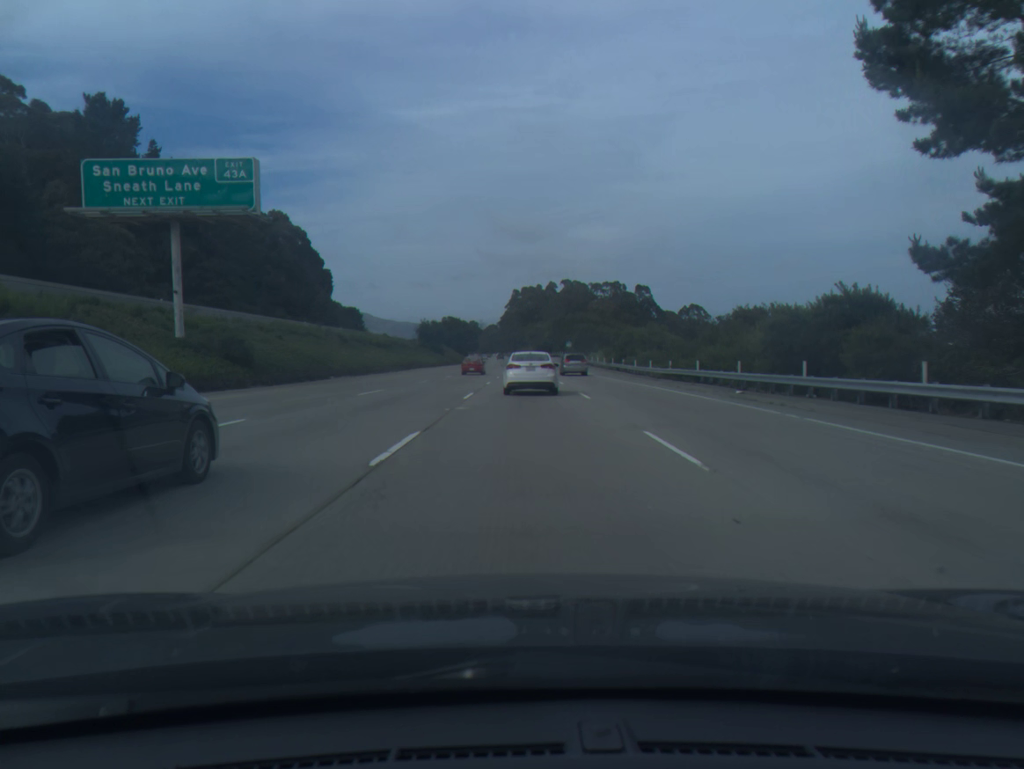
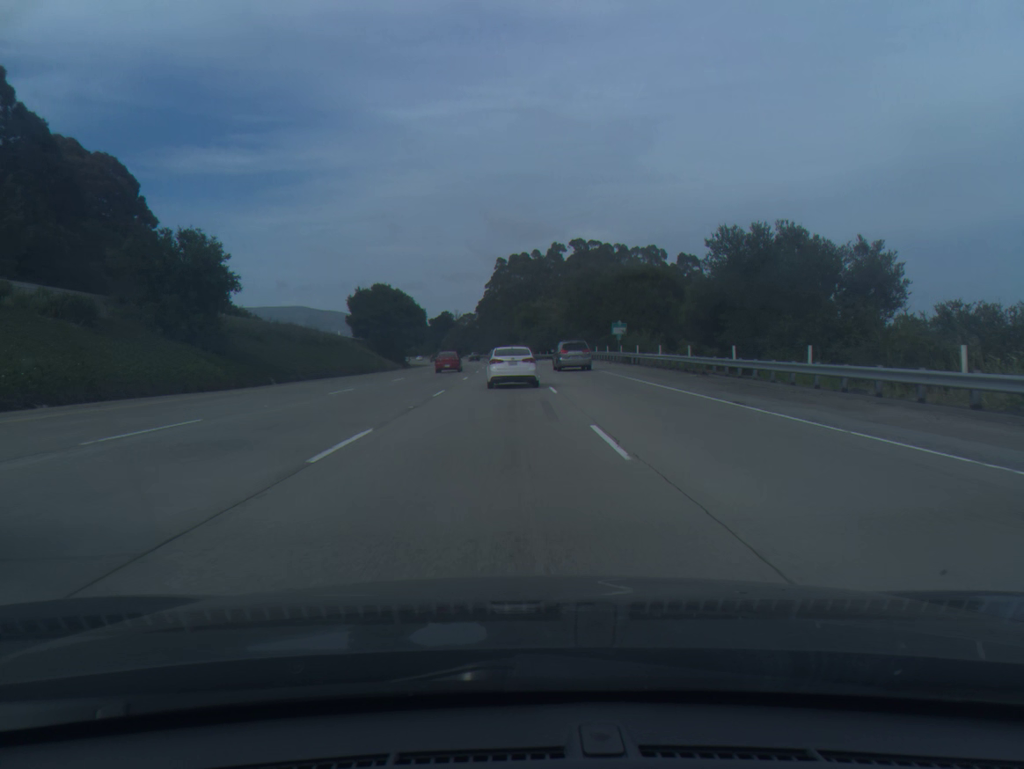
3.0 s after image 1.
(+1.2, +102.2) m; +1°
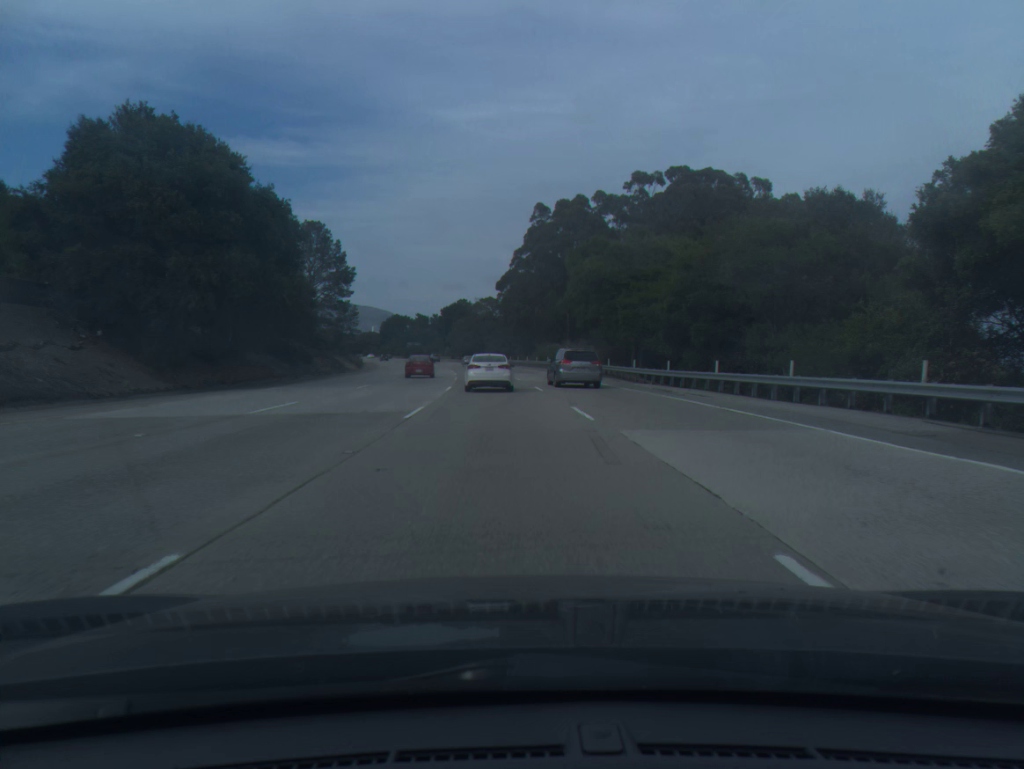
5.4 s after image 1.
(-1.4, +81.2) m; -2°
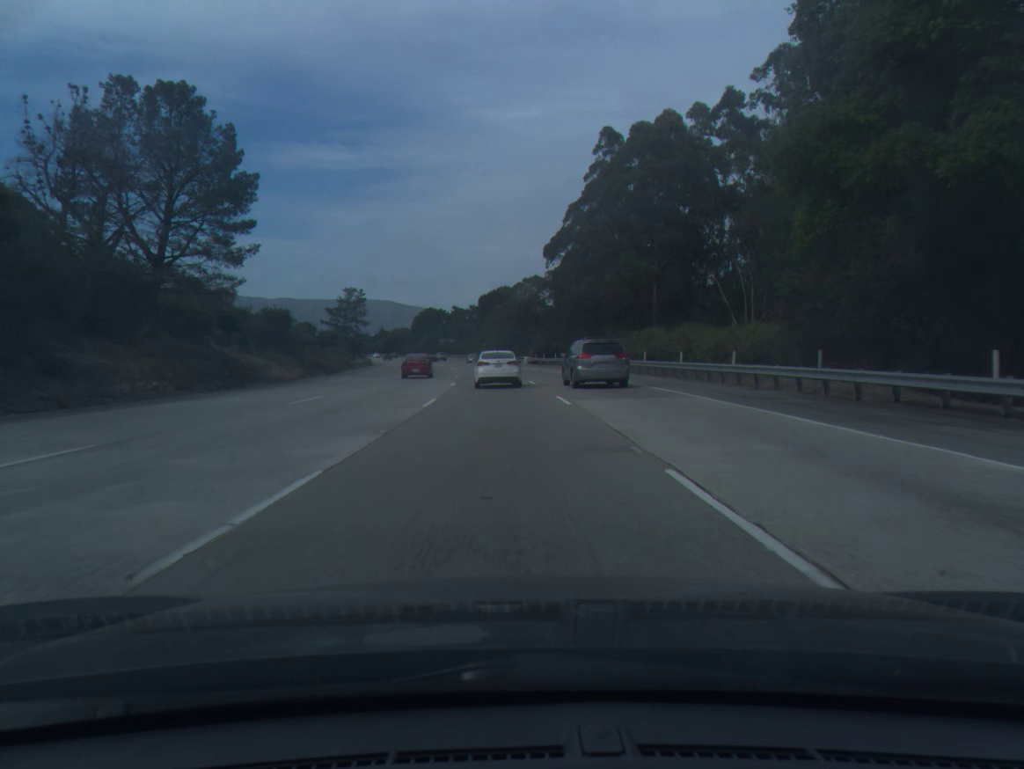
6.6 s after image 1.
(-1.2, +40.5) m; -3°
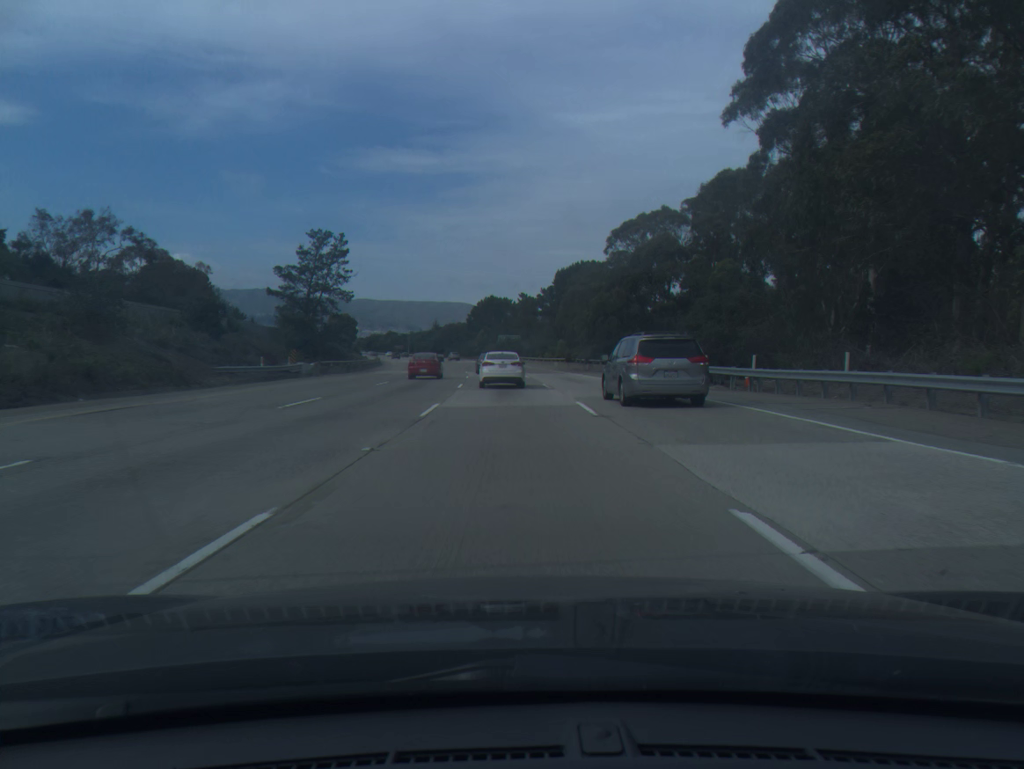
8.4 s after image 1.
(-2.8, +60.6) m; -5°
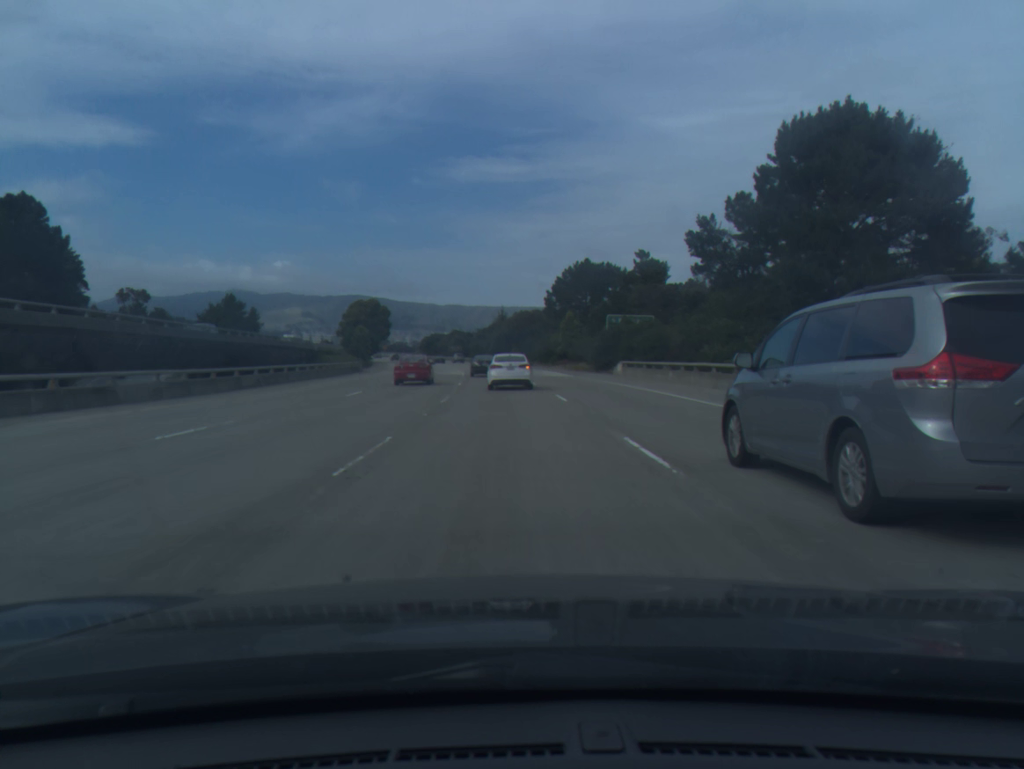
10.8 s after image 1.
(-3.9, +81.6) m; -6°
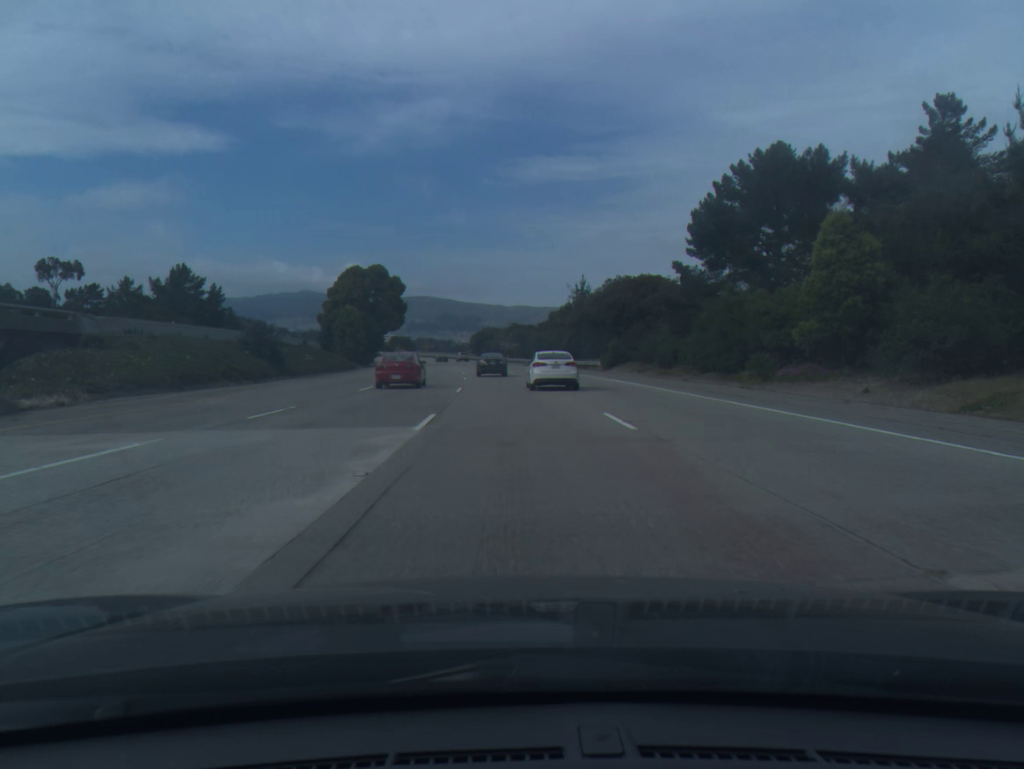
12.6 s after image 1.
(-2.8, +63.2) m; -5°
